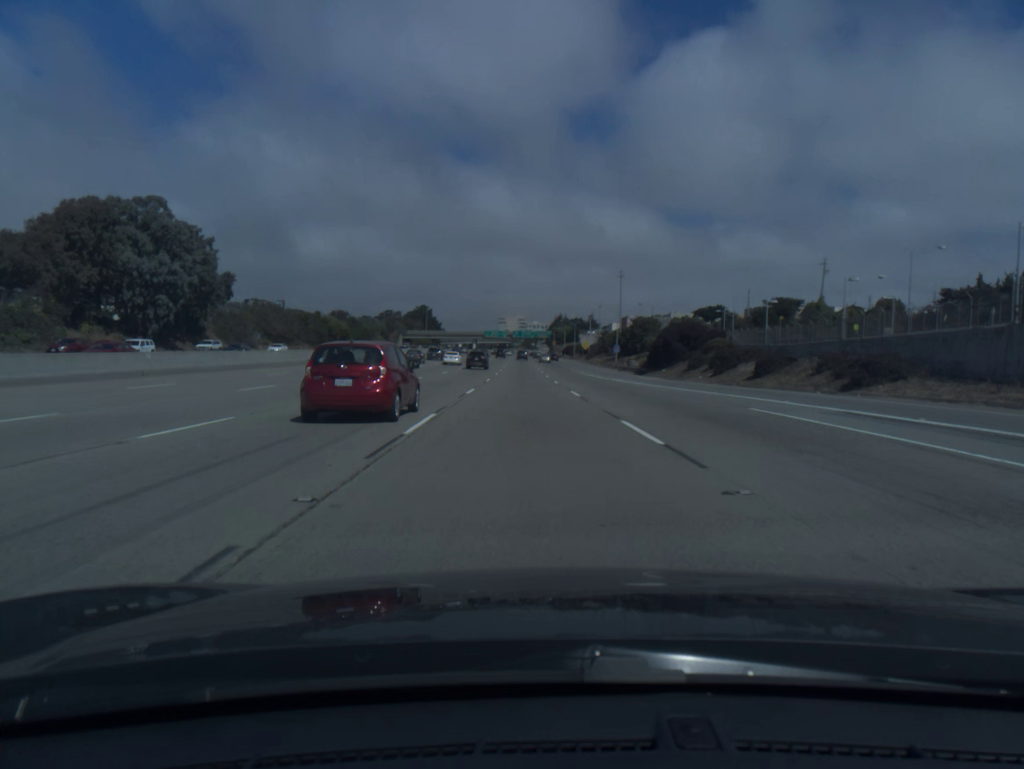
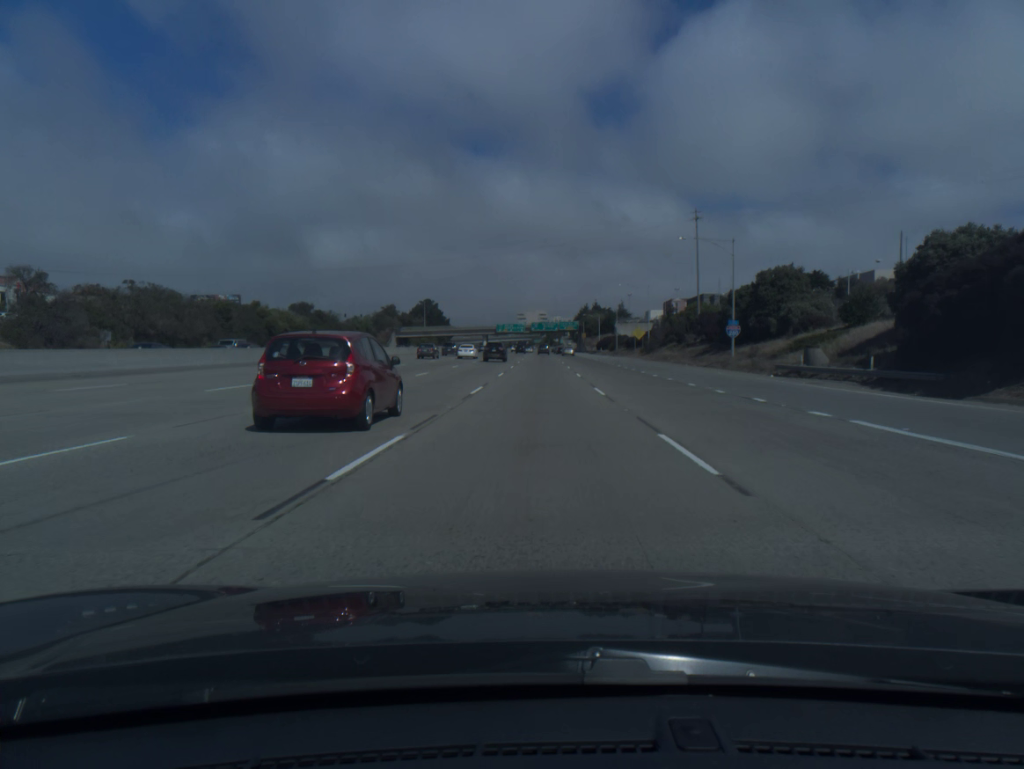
(-1.3, +61.3) m; -2°
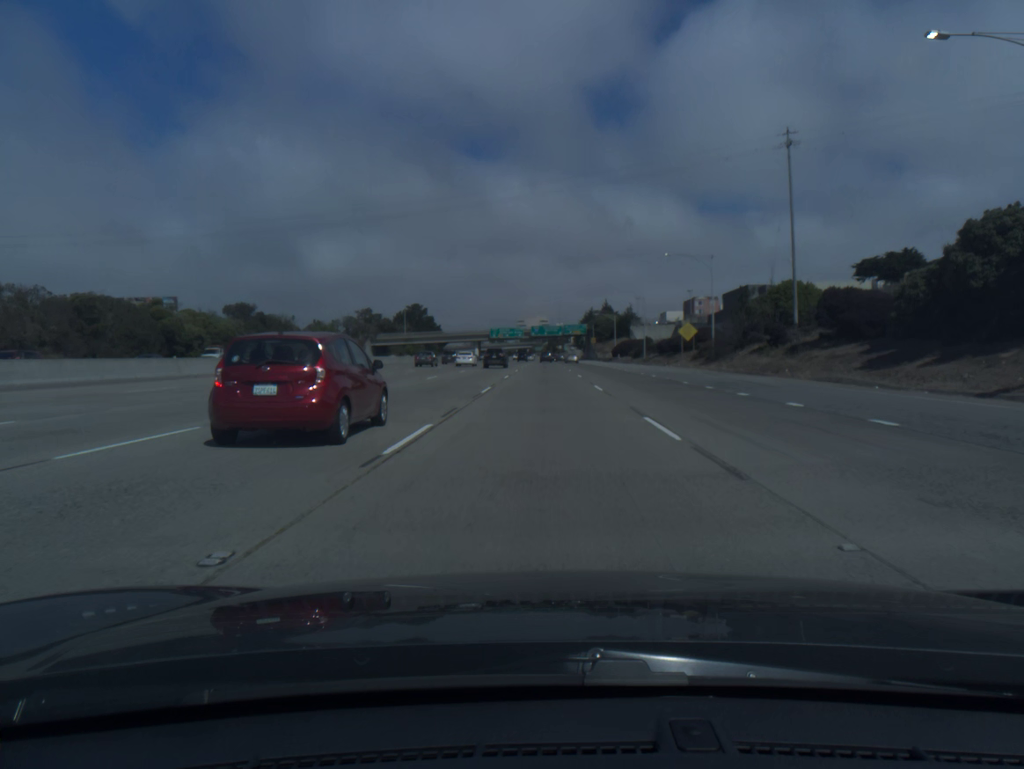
(0.0, +40.5) m; 0°
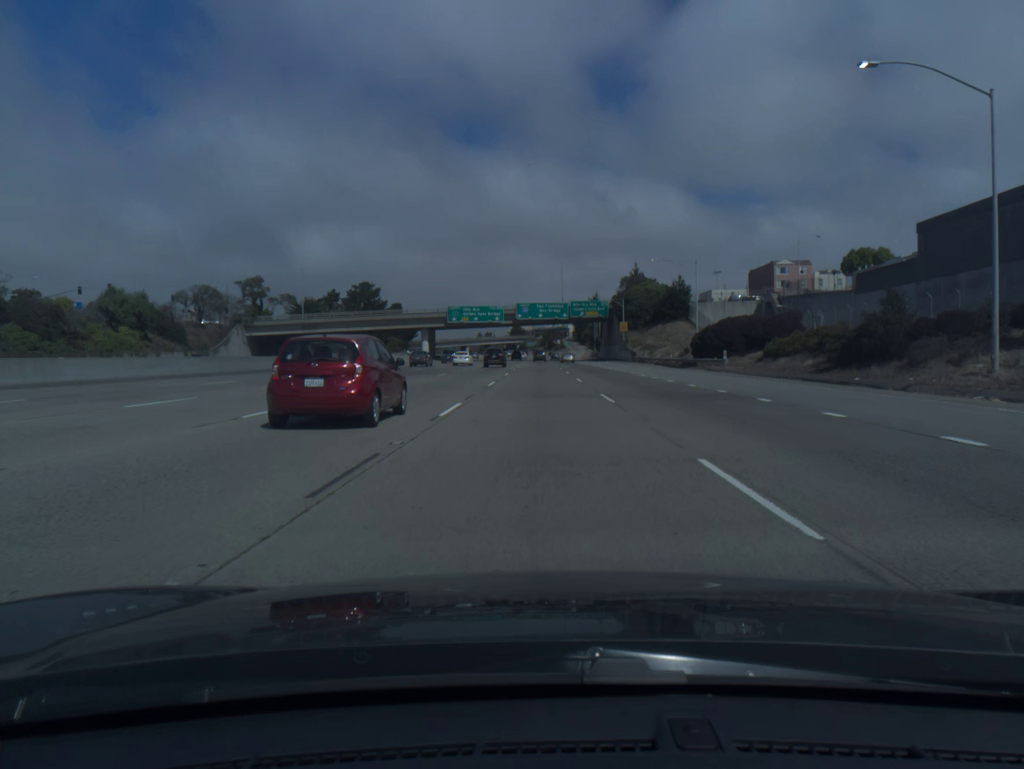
(+0.4, +93.5) m; 0°
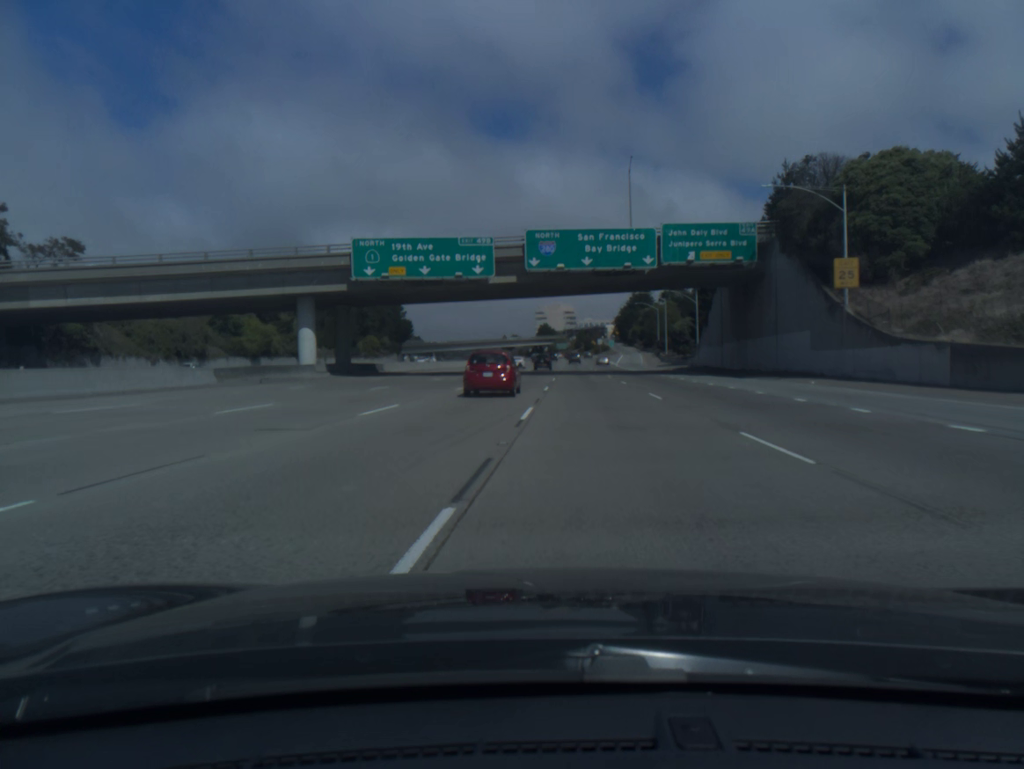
(-1.0, +83.6) m; -2°
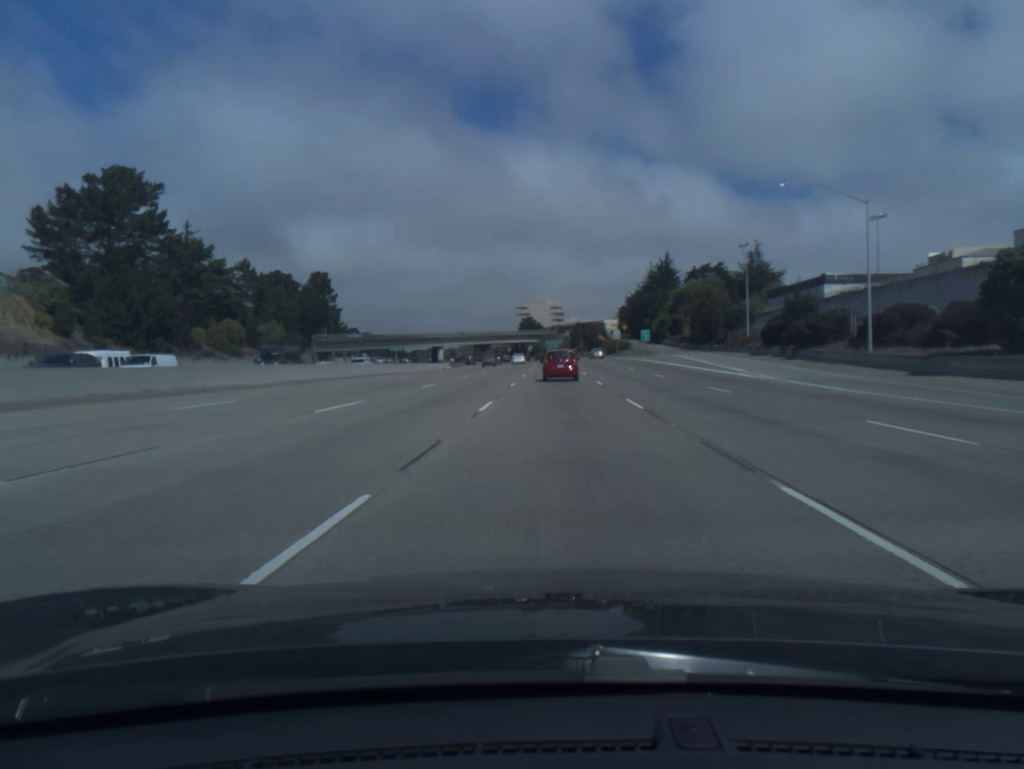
(0.0, +85.4) m; +1°
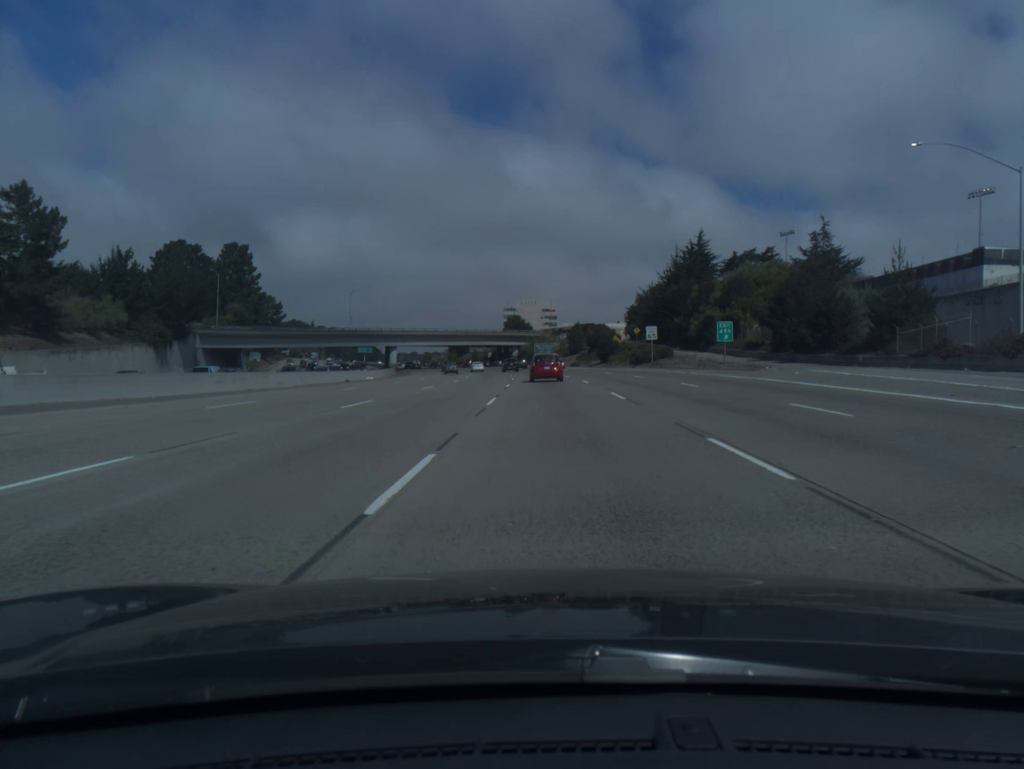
(+0.3, +54.3) m; +1°
